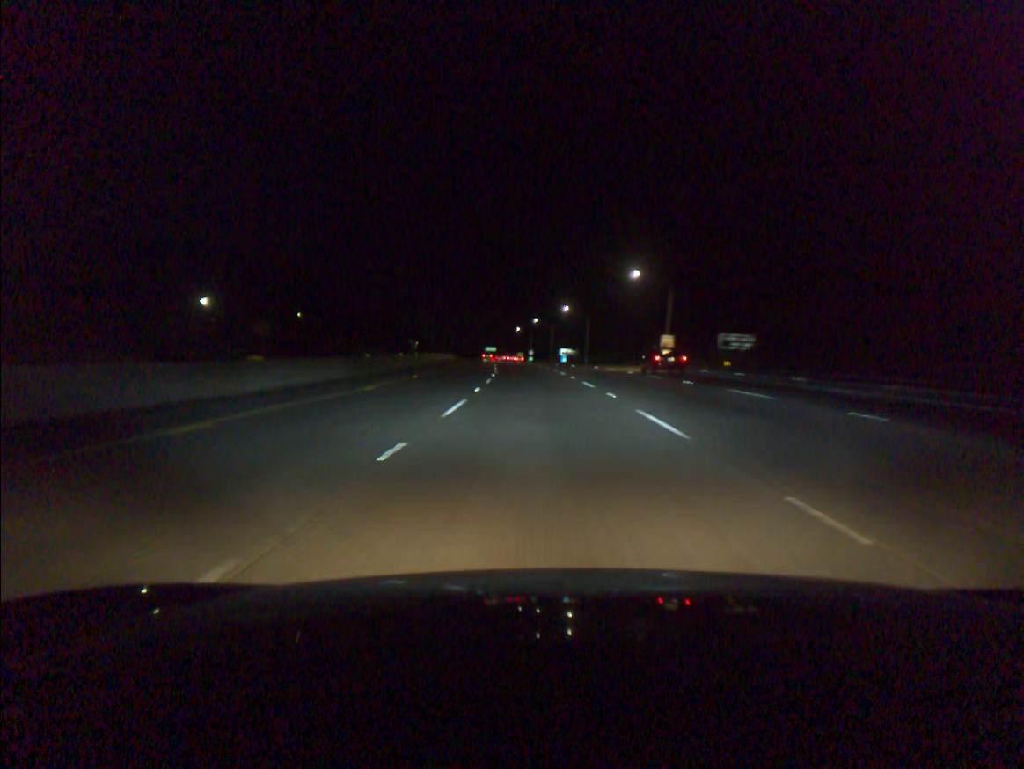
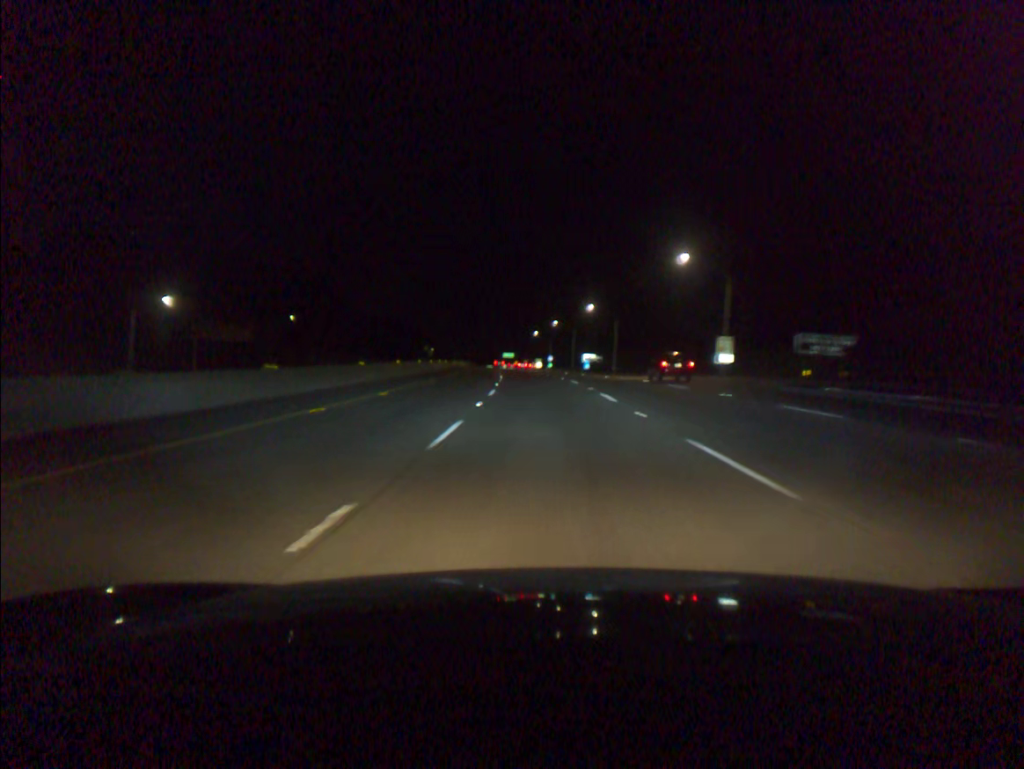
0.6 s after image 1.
(-0.2, +18.3) m; -1°
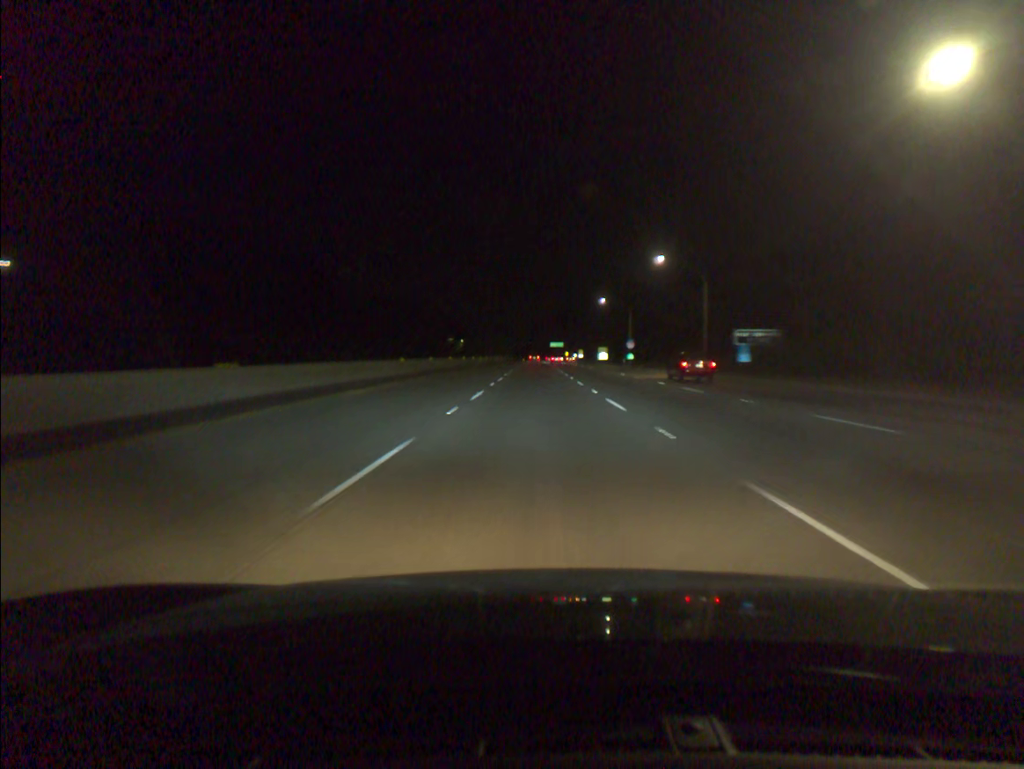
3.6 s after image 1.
(-3.3, +91.5) m; -4°
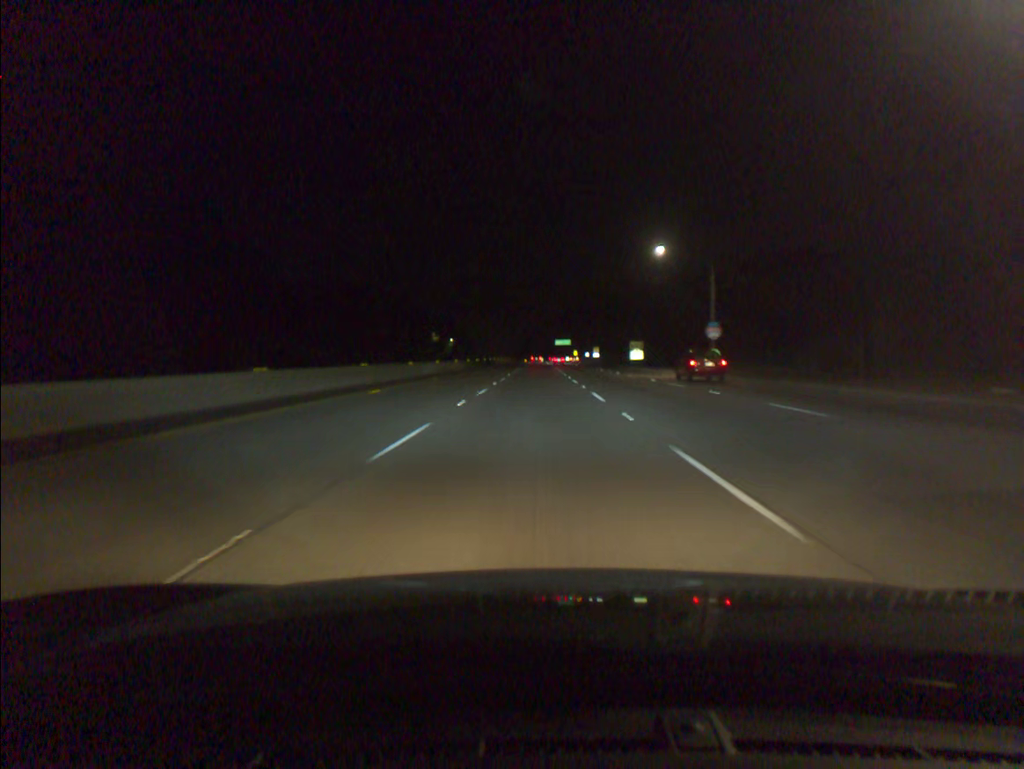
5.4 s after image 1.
(-0.1, +55.2) m; 0°
